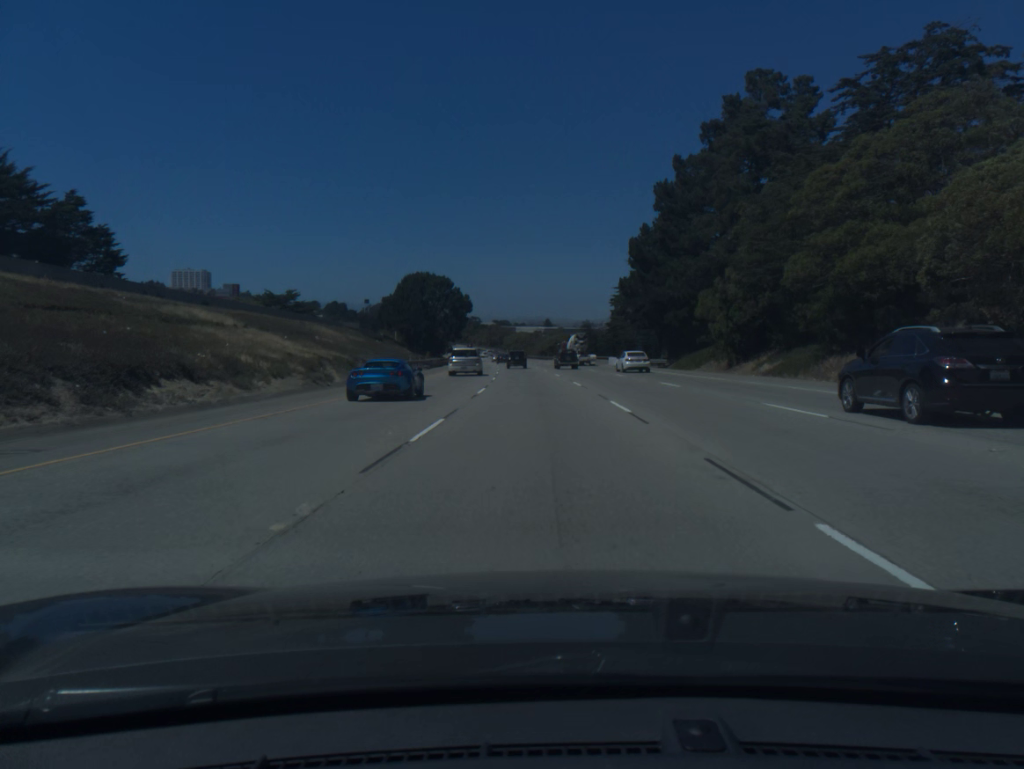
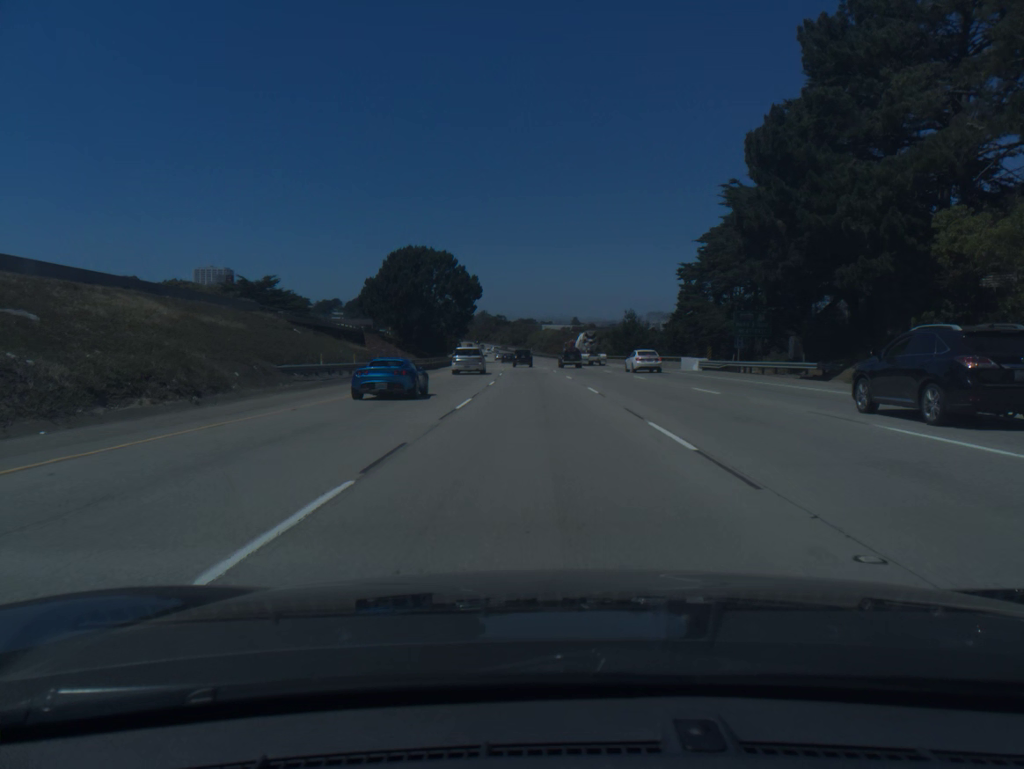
(-0.6, +35.5) m; -2°
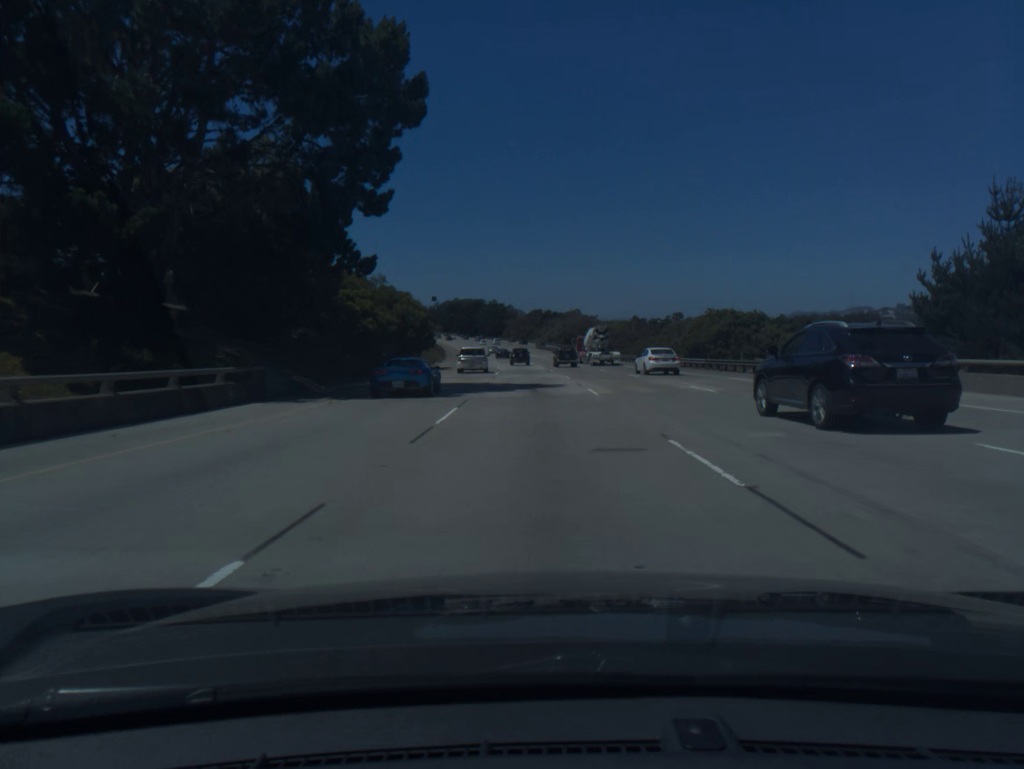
(-3.2, +90.2) m; -4°
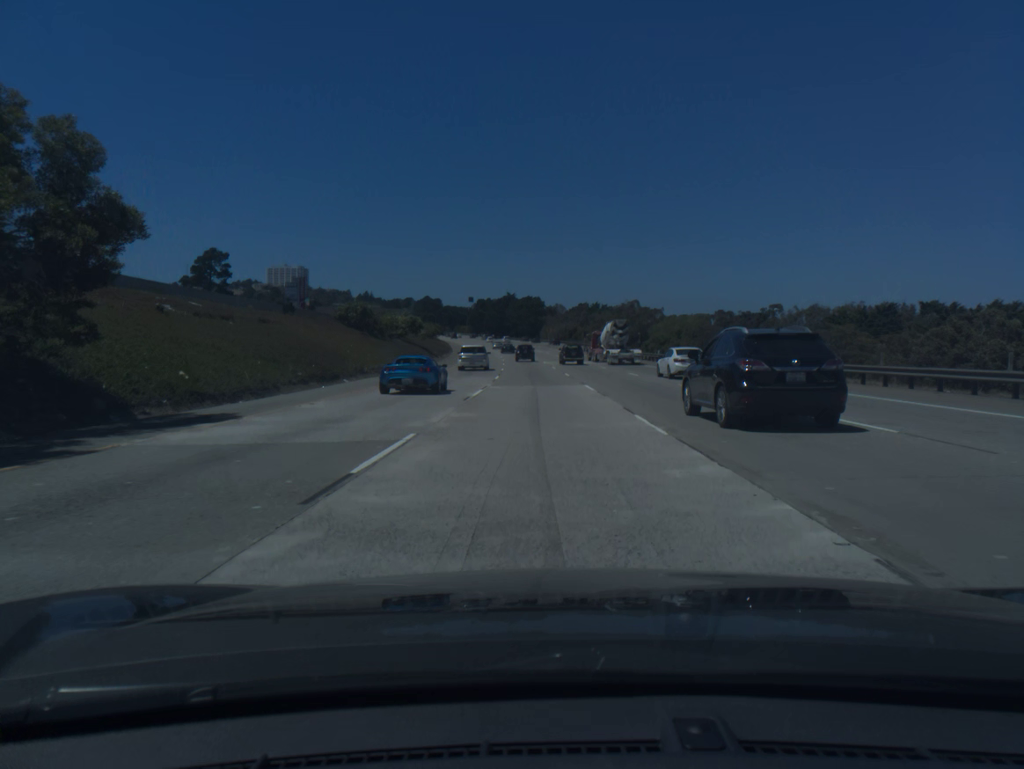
(-1.4, +54.9) m; -3°
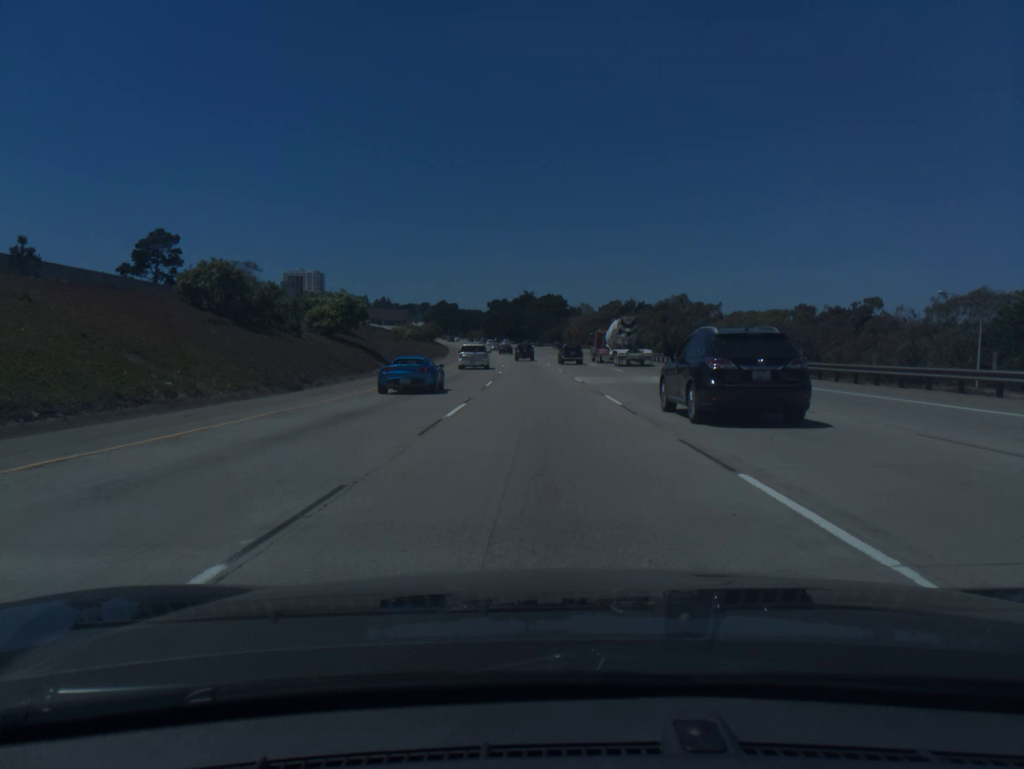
(-0.5, +36.9) m; -2°
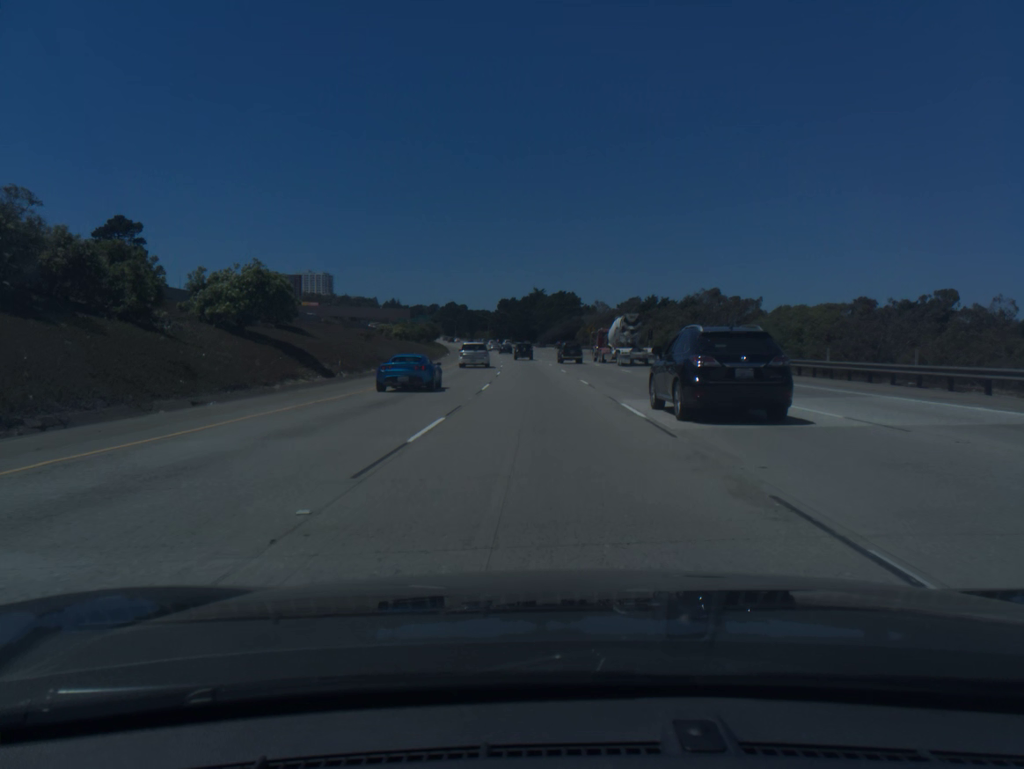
(-0.1, +18.5) m; -1°
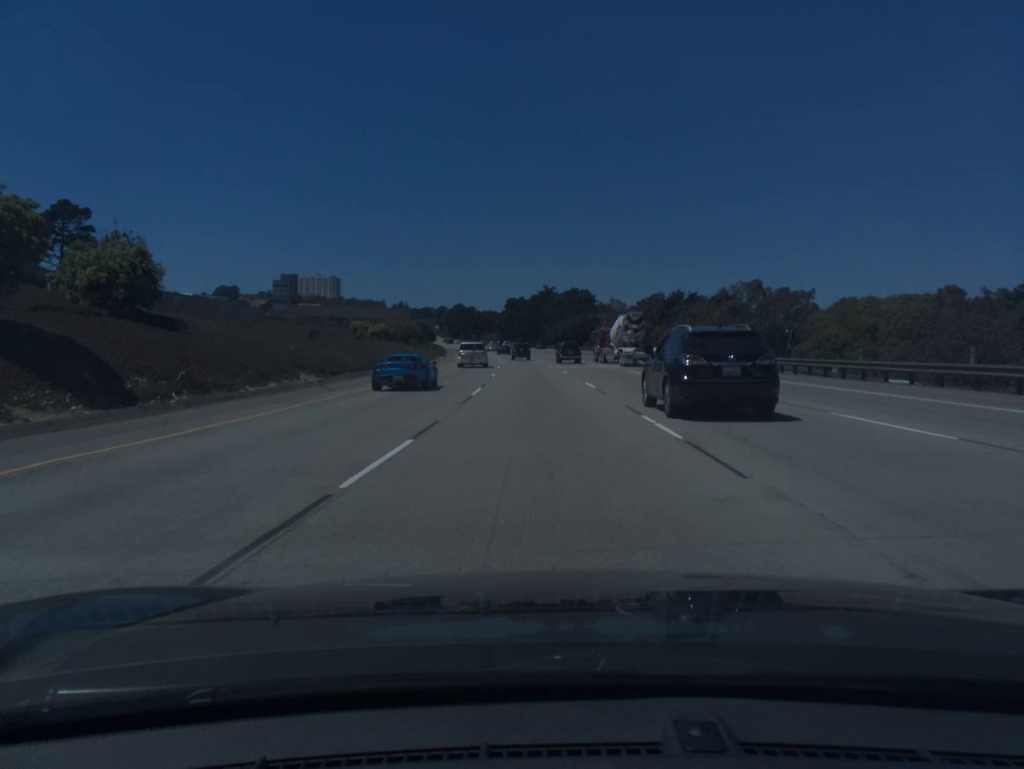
(-0.1, +18.5) m; -1°
